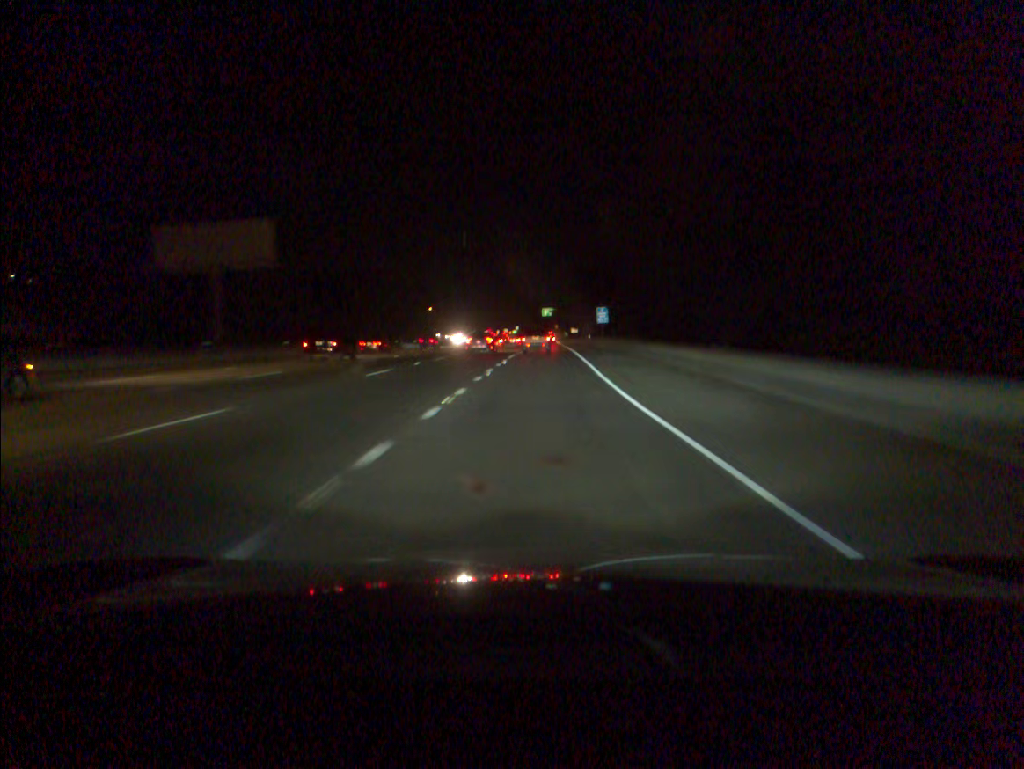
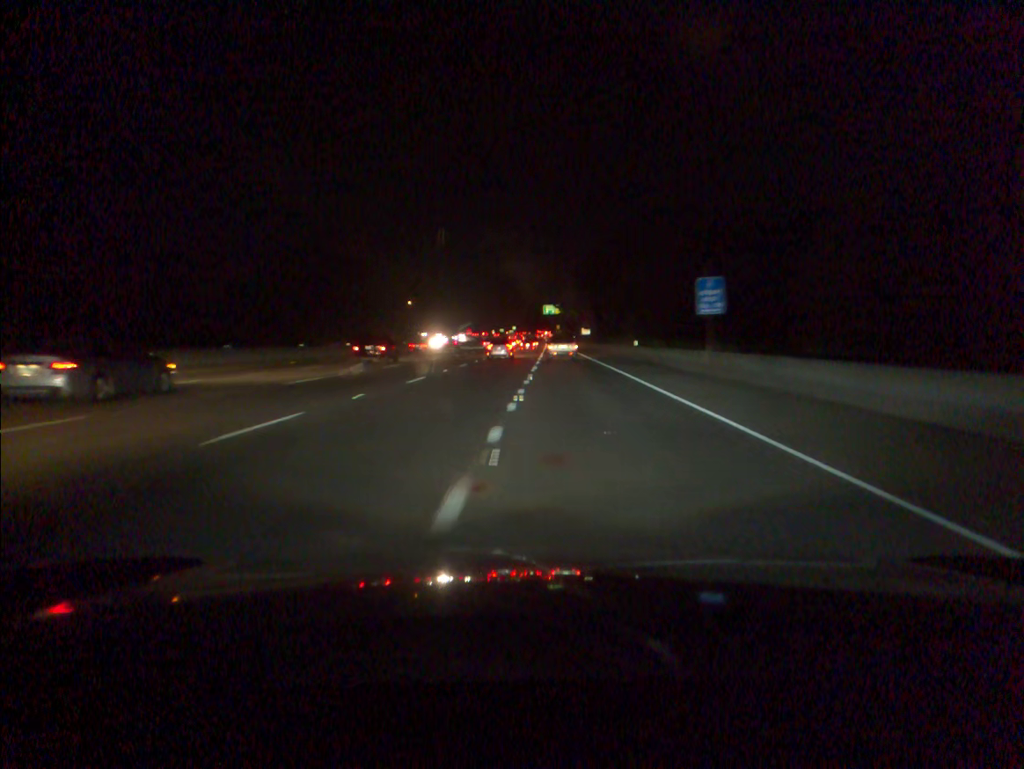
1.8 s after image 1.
(+0.1, +43.6) m; 0°
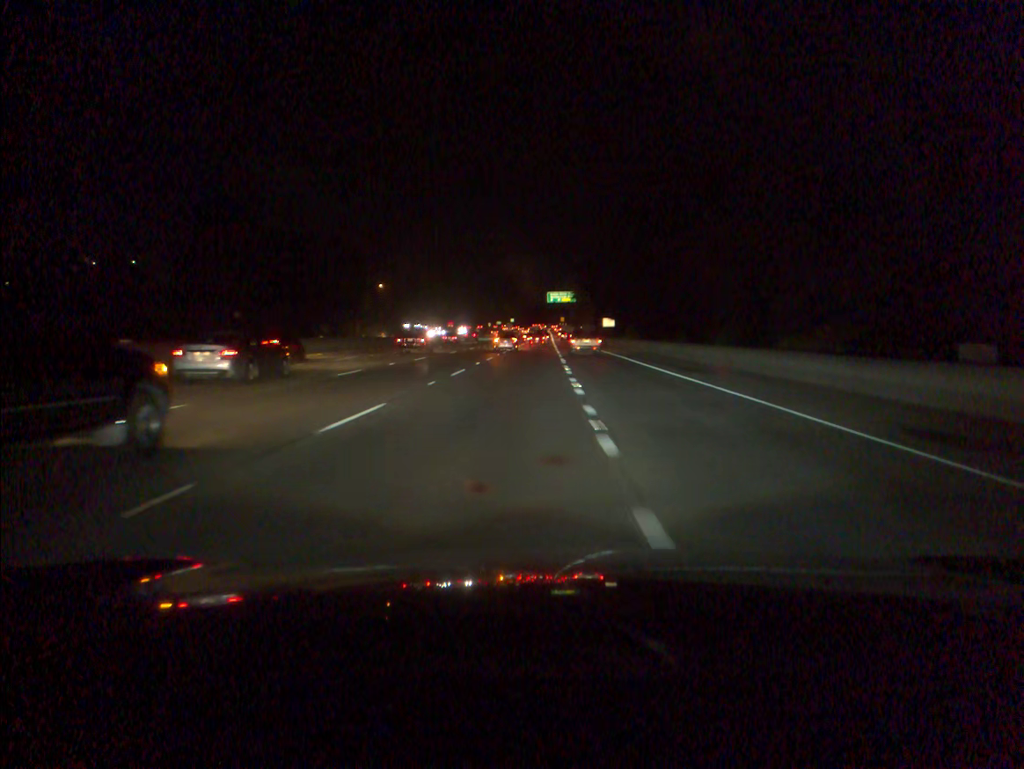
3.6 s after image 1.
(-0.1, +42.8) m; 0°
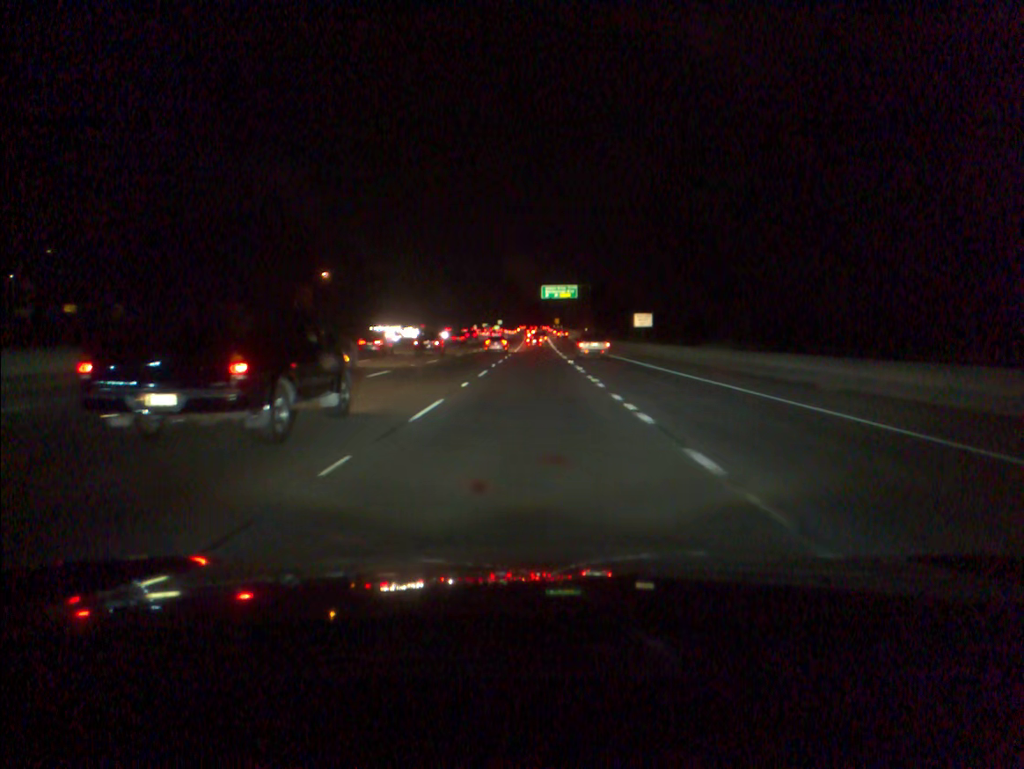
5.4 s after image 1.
(+0.2, +42.1) m; +1°
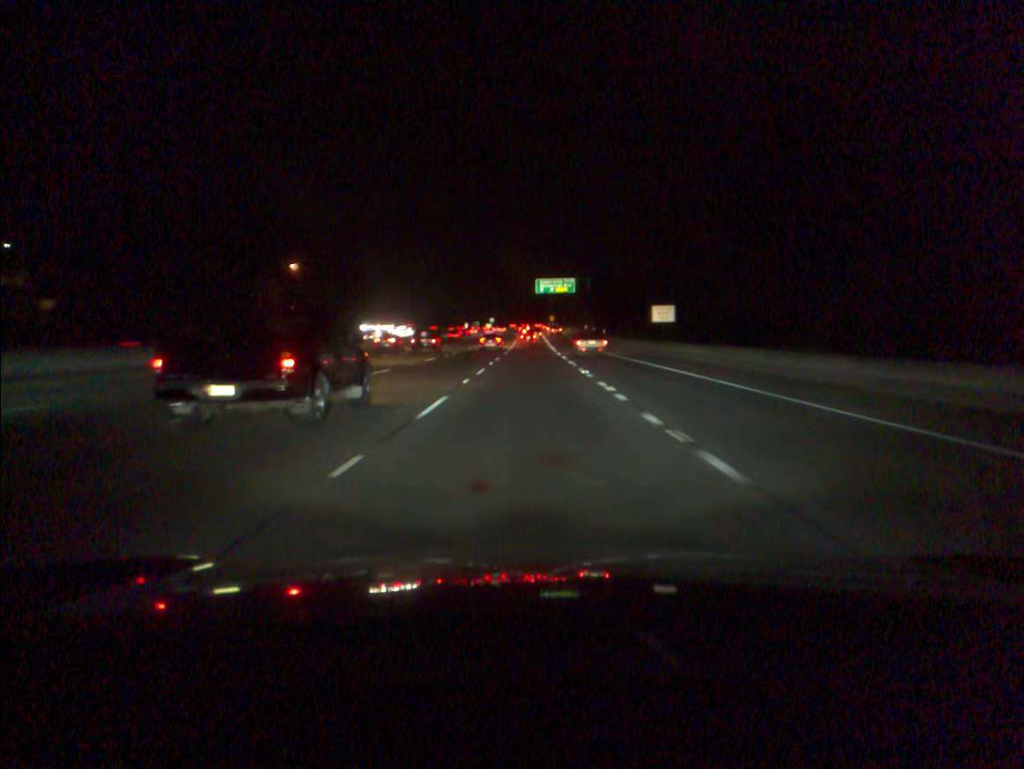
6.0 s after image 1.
(+0.1, +14.2) m; 0°
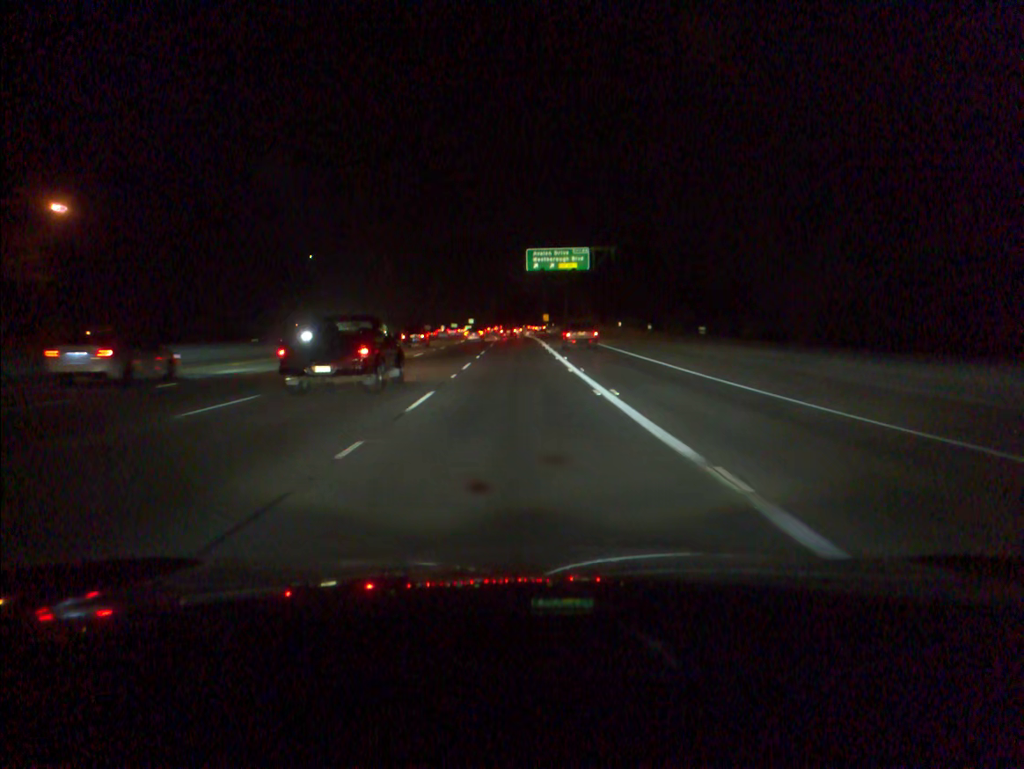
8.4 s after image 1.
(+0.5, +57.5) m; +1°
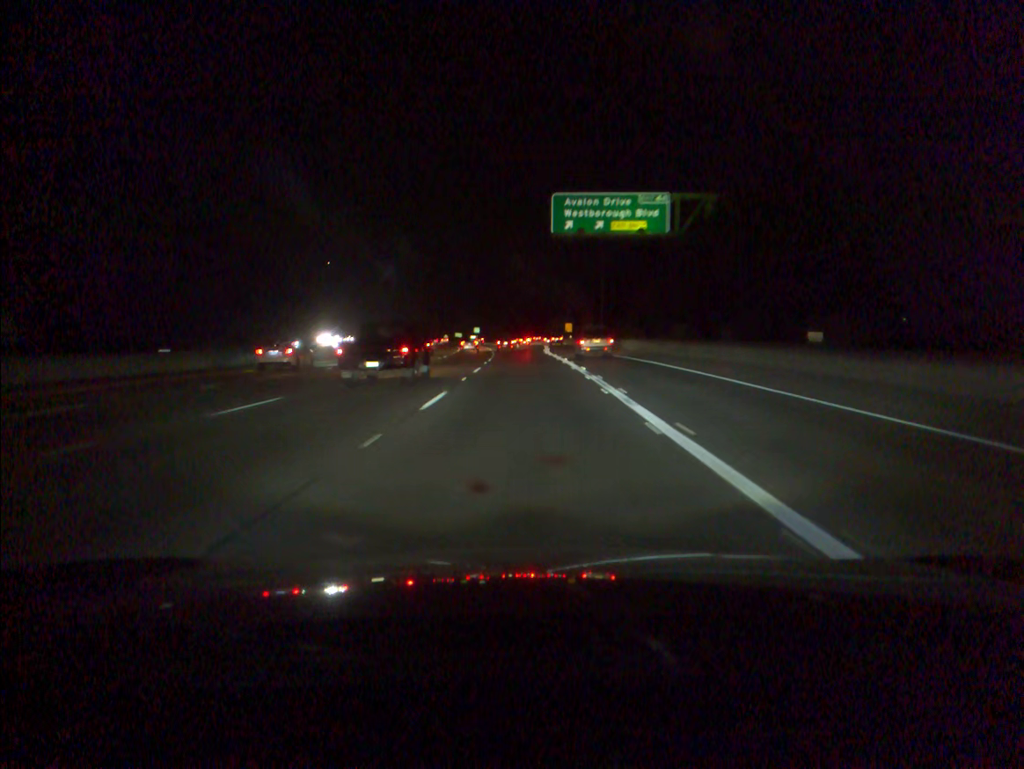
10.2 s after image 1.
(-0.3, +43.3) m; -1°
